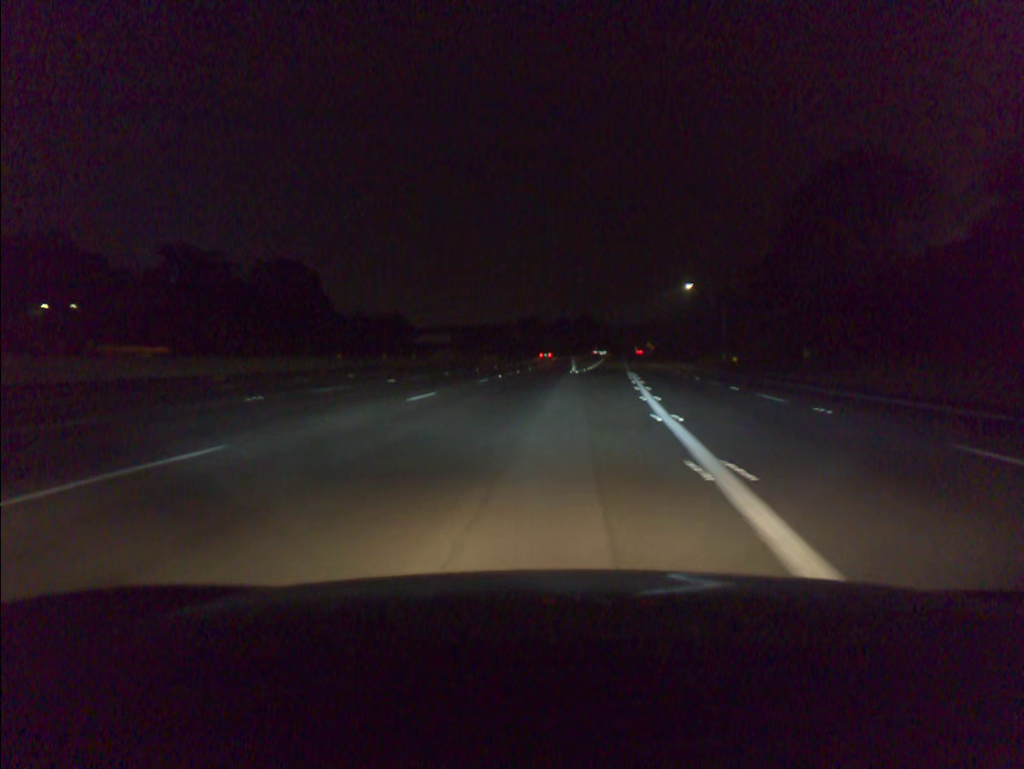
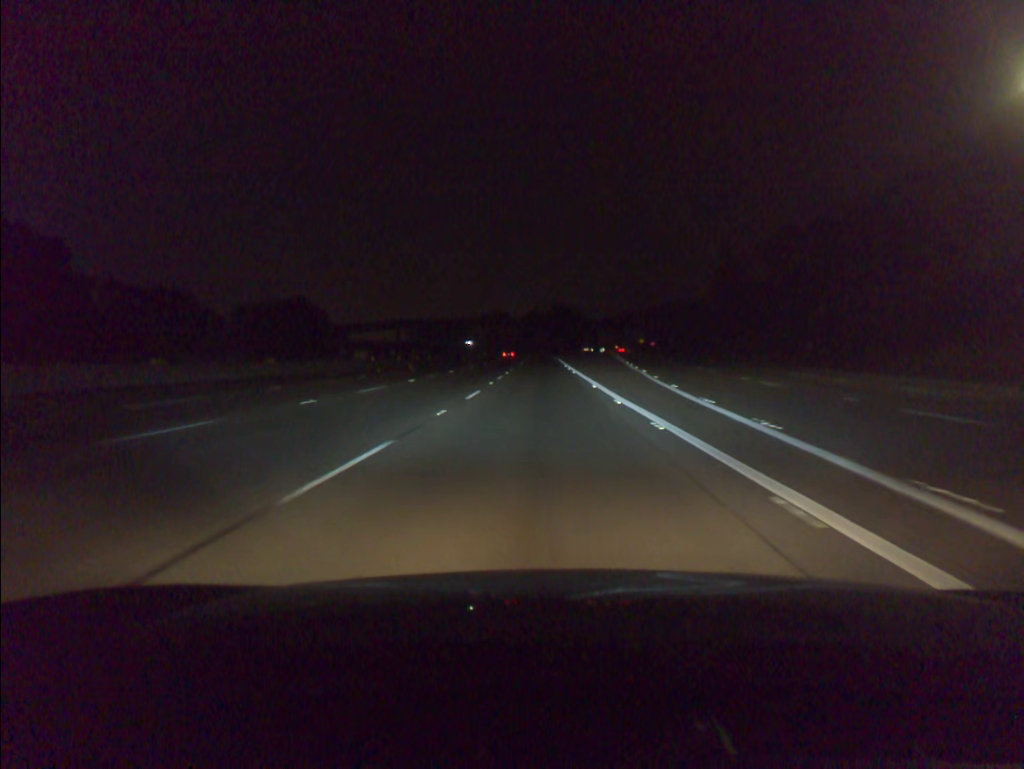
(+1.2, +72.0) m; +2°
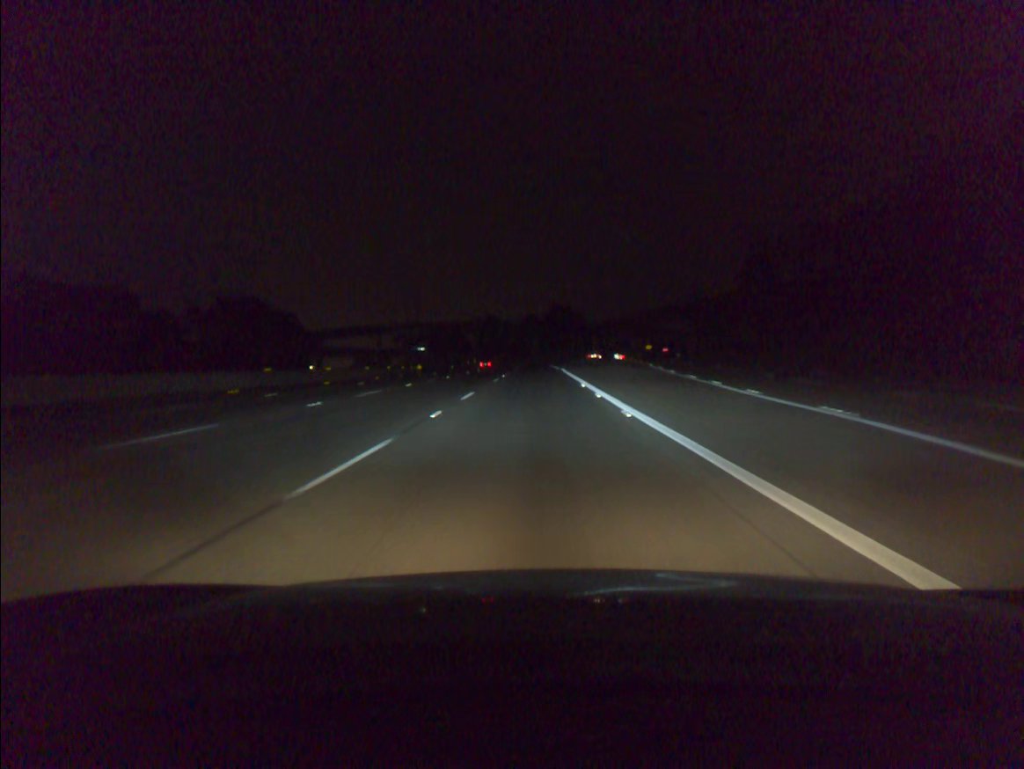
(+0.1, +28.9) m; 0°
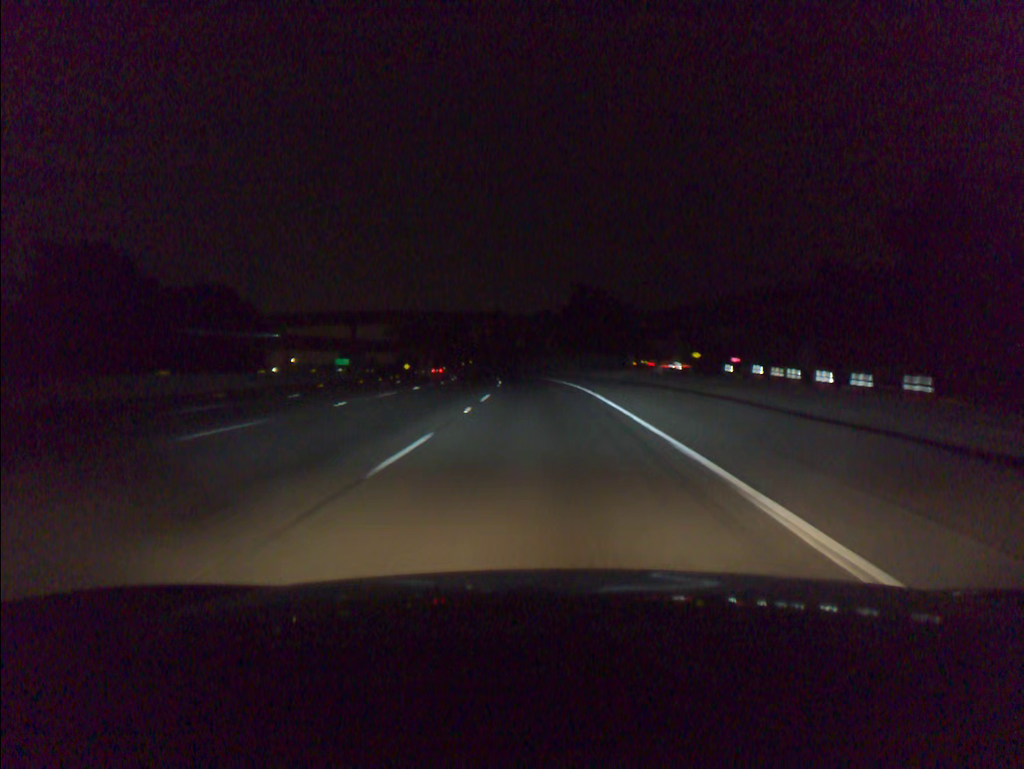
(-0.3, +57.1) m; -1°
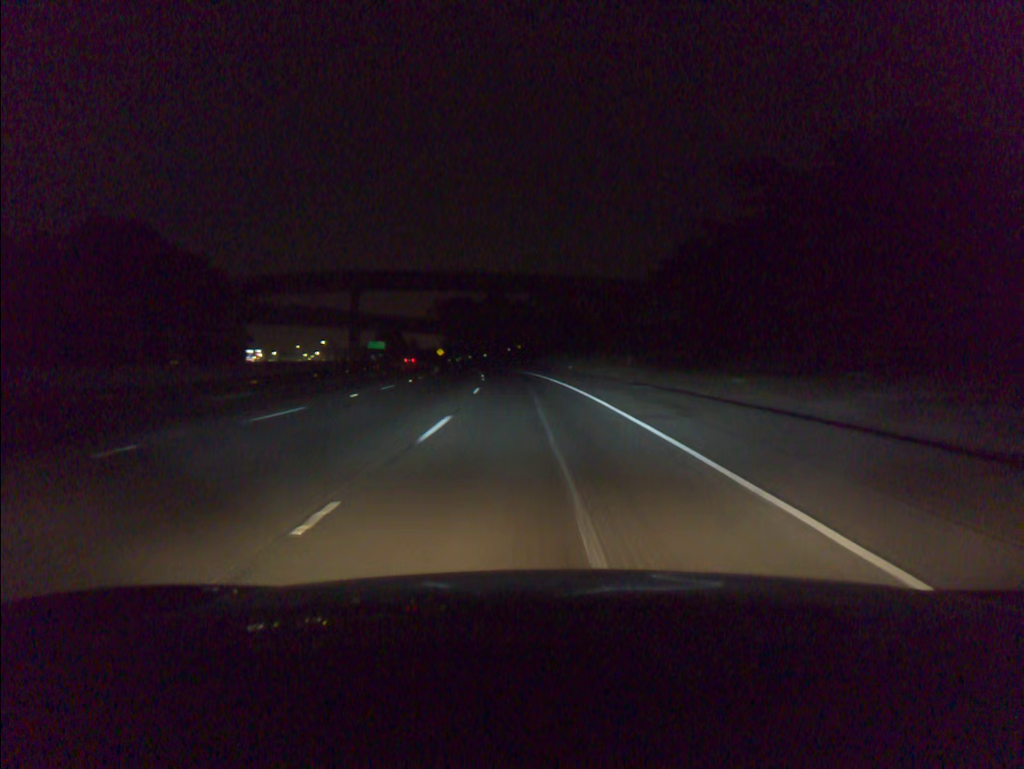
(-2.2, +70.6) m; -5°
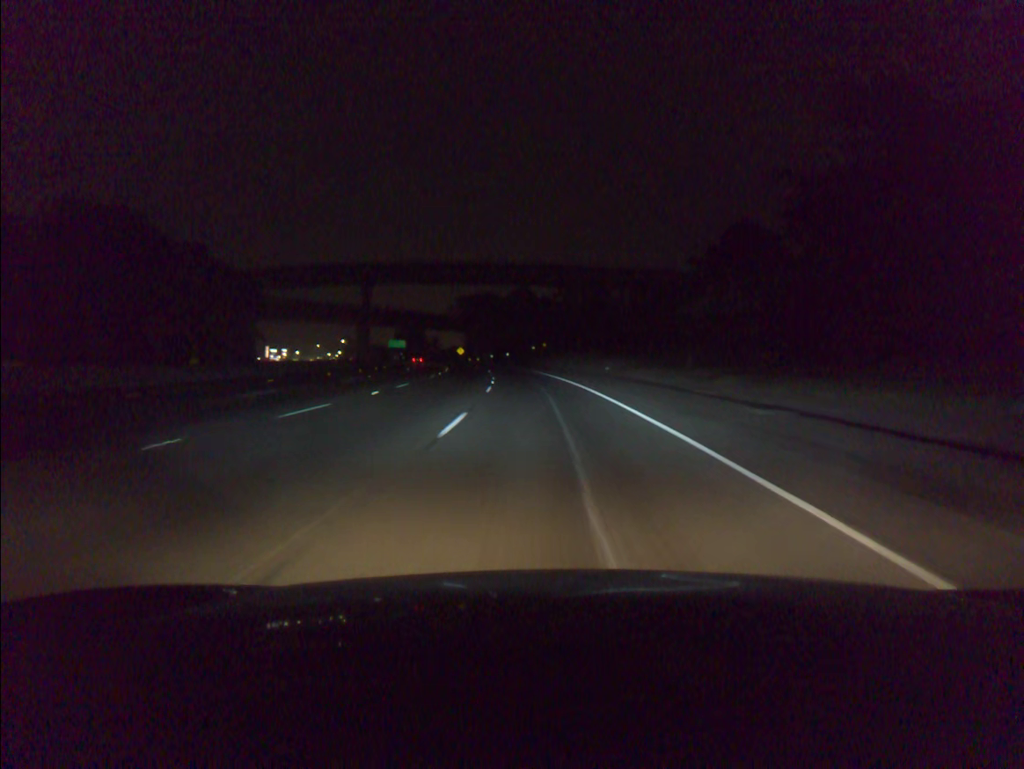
(-0.2, +13.9) m; -2°
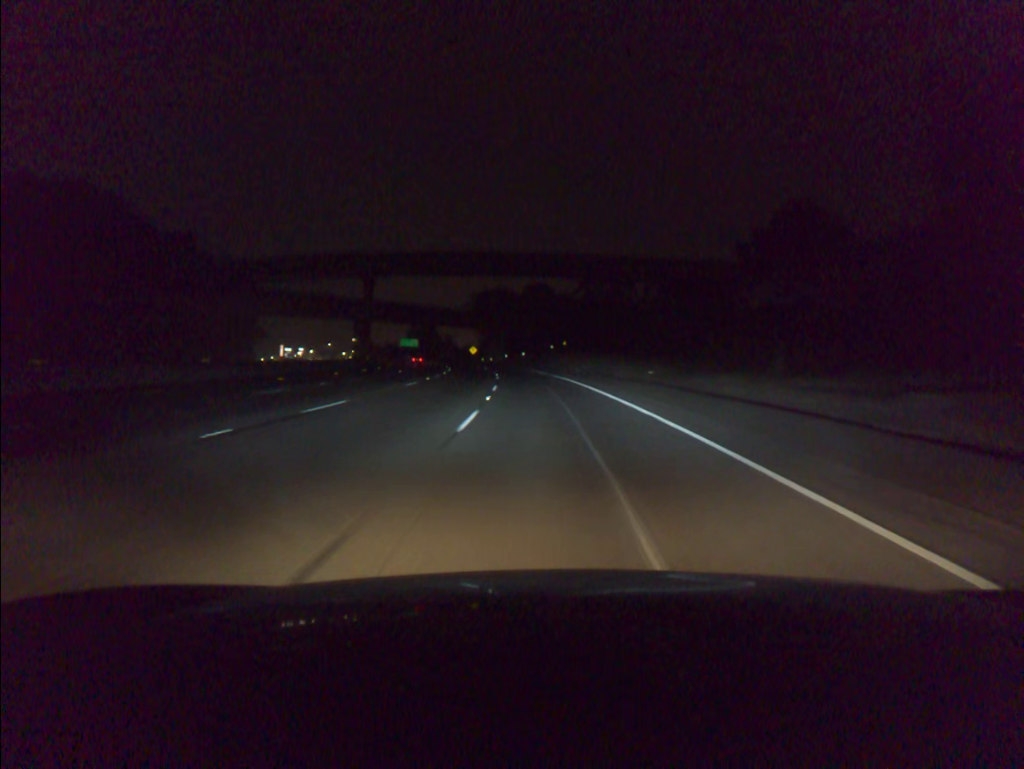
(-0.2, +13.8) m; -1°
